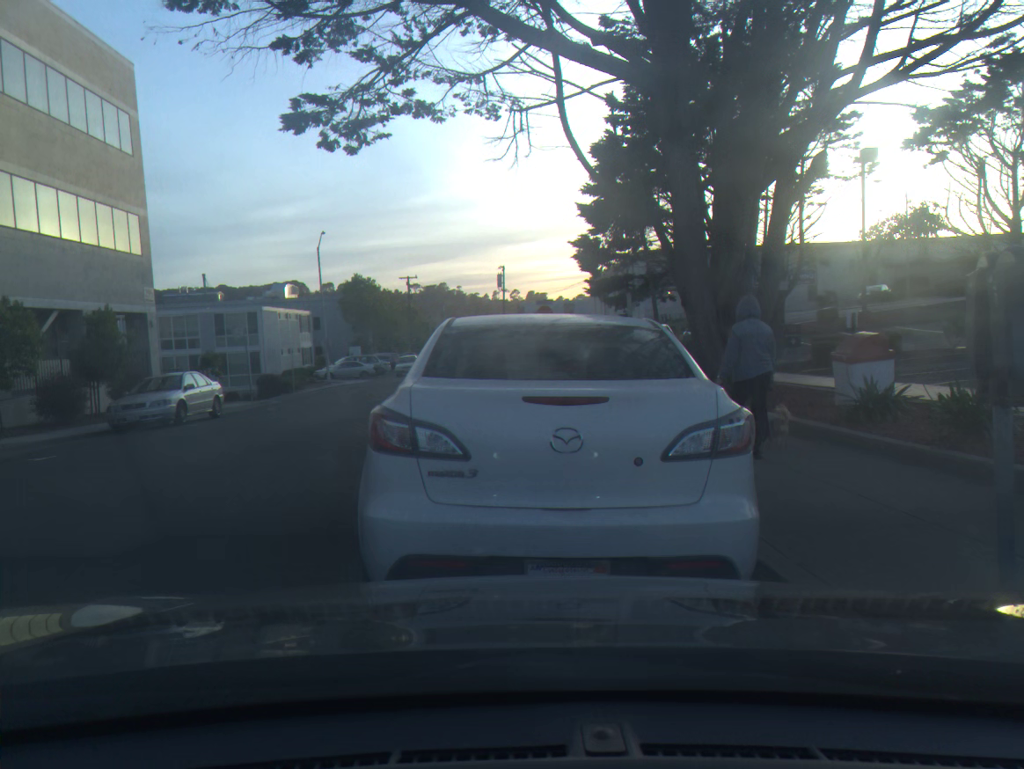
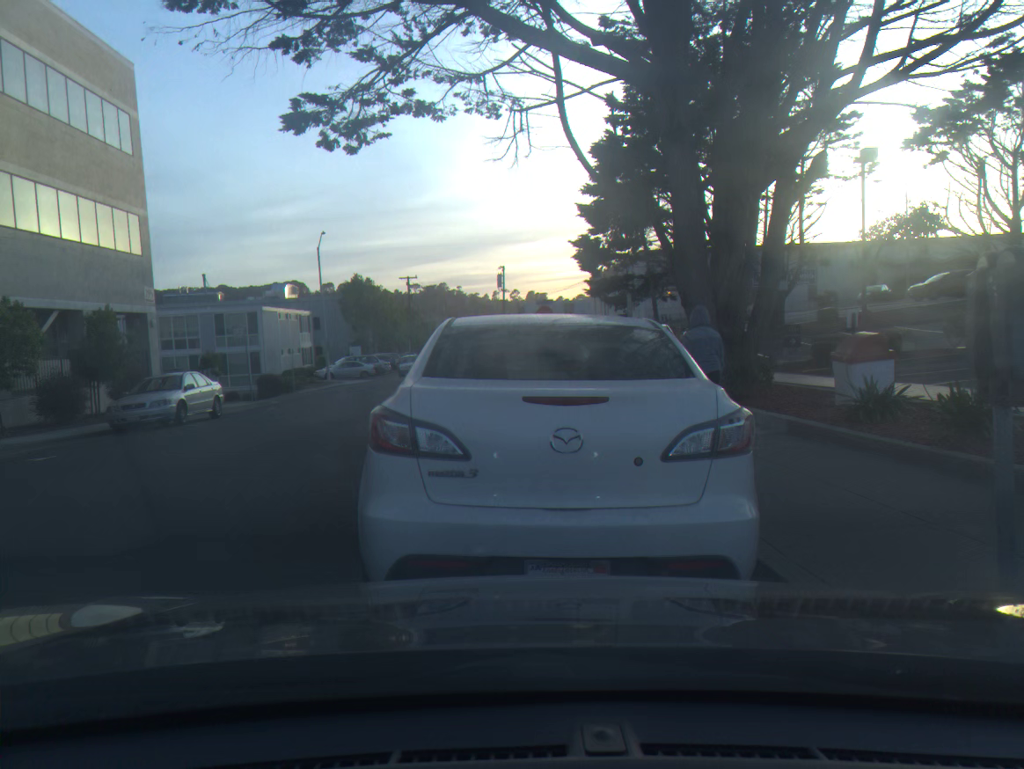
(0.0, 0.0) m; 0°
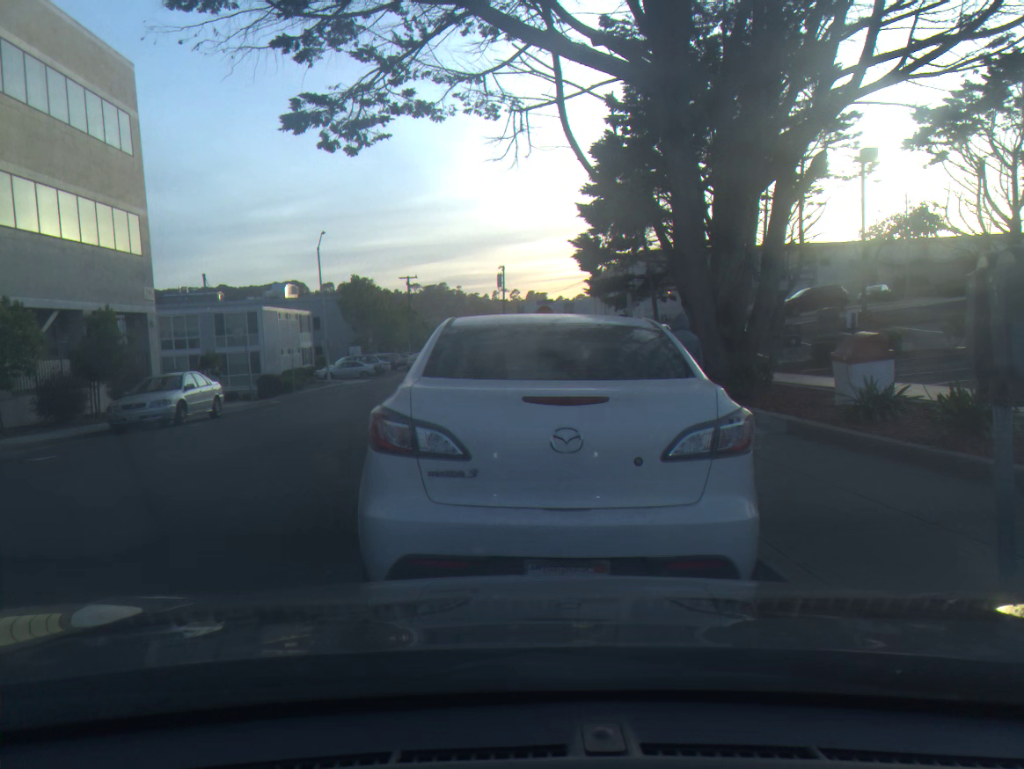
(0.0, 0.0) m; 0°
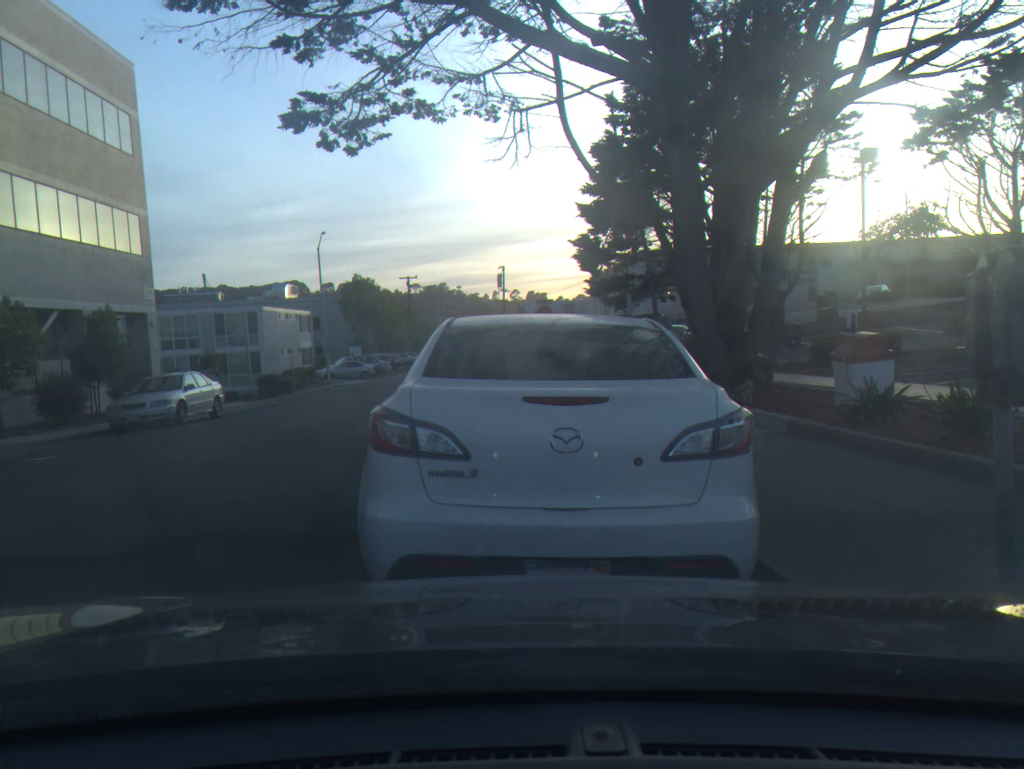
(0.0, 0.0) m; 0°
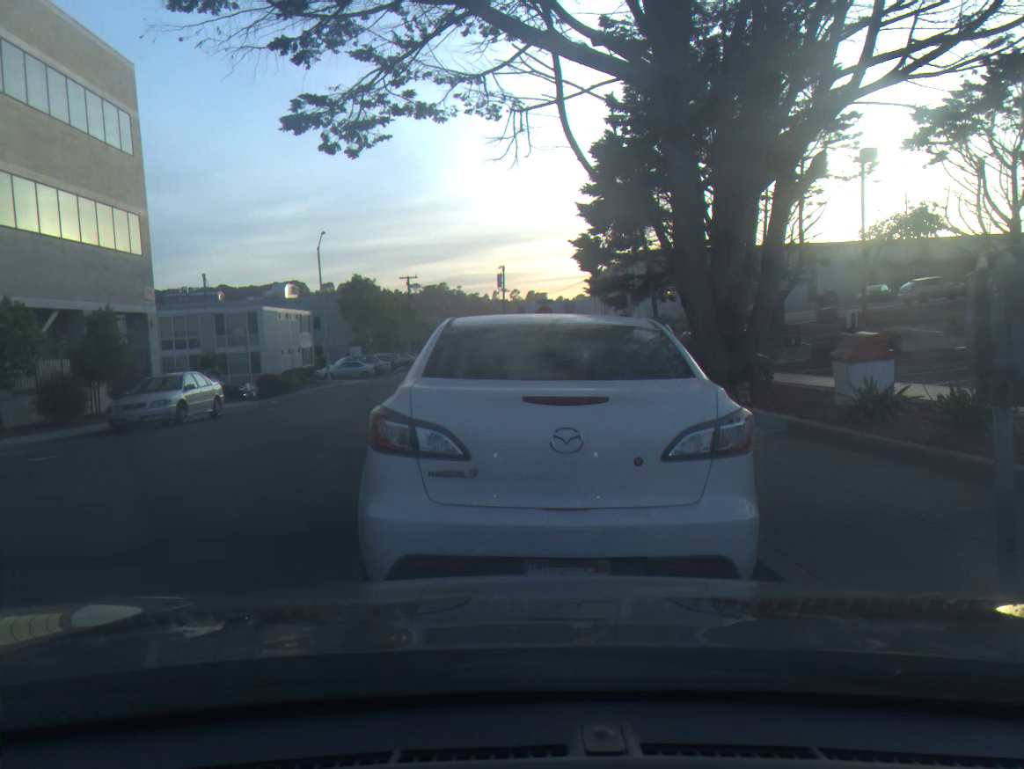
(0.0, 0.0) m; 0°
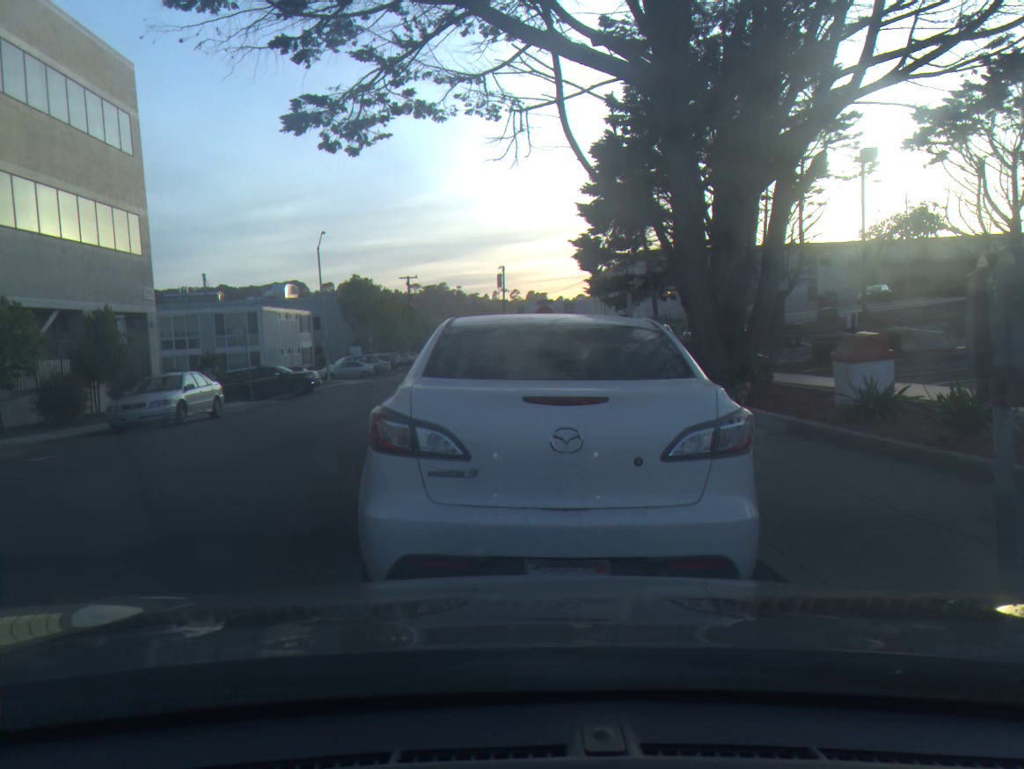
(0.0, 0.0) m; 0°
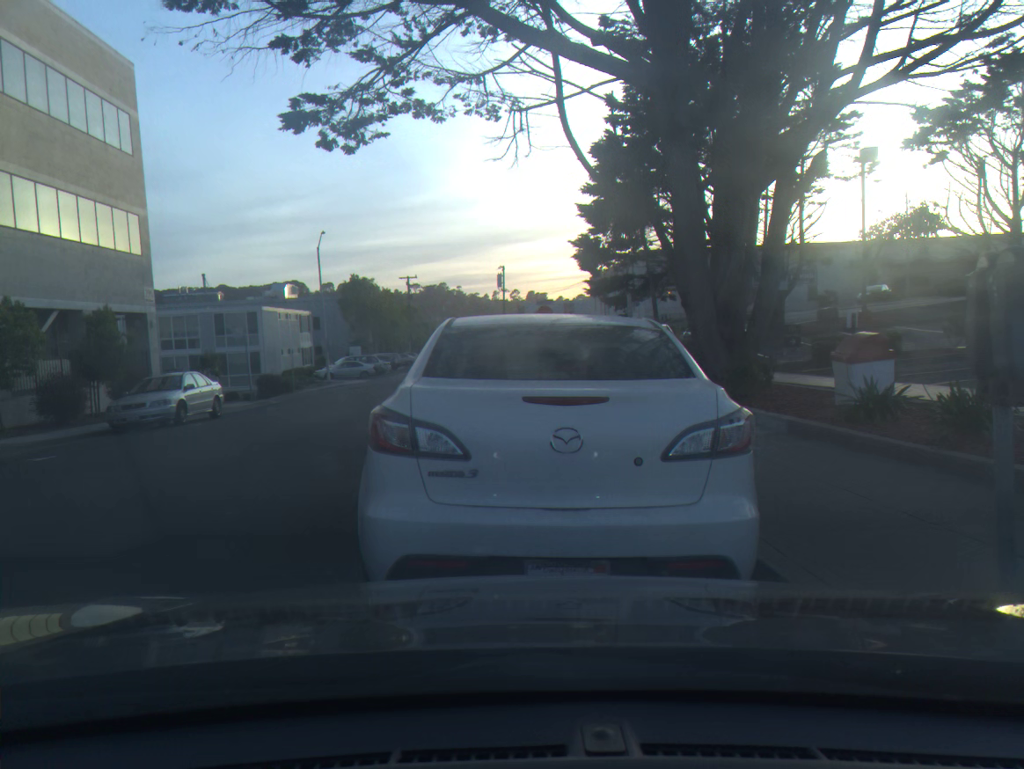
(0.0, 0.0) m; 0°
